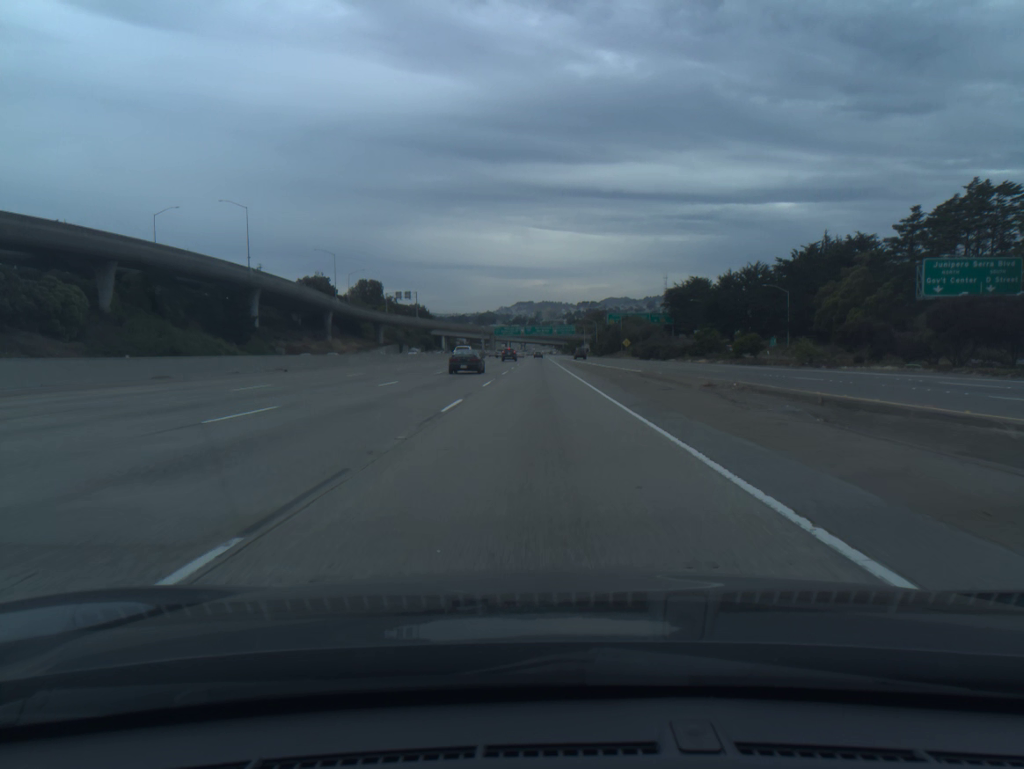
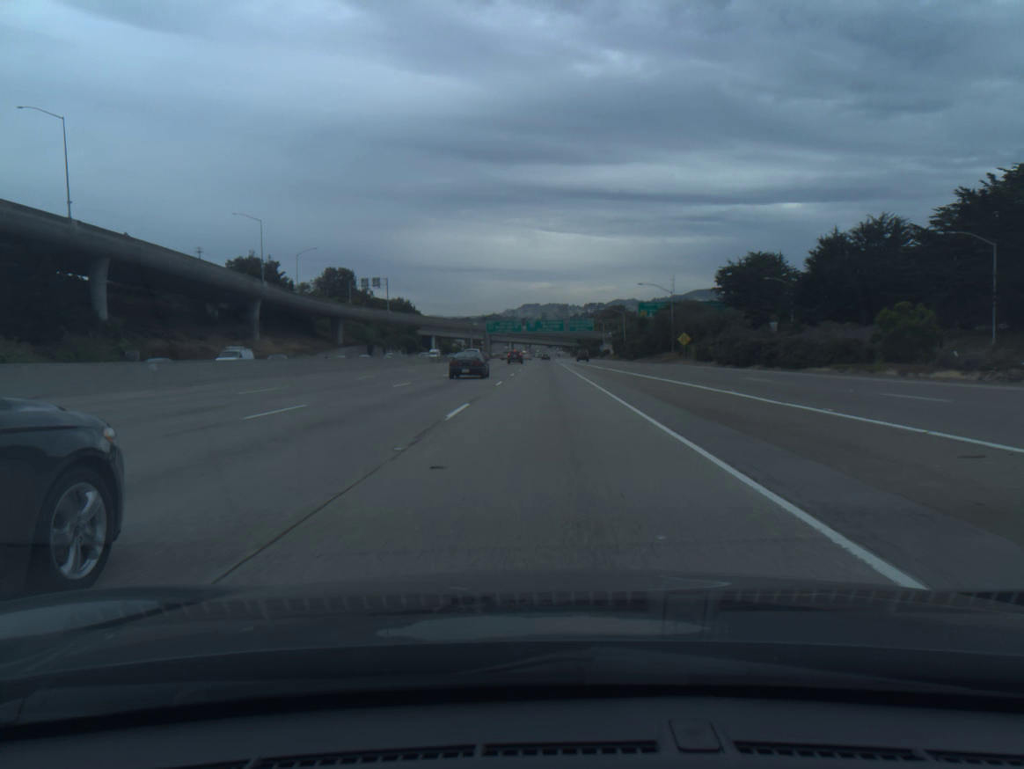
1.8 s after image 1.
(-0.3, +56.0) m; 0°
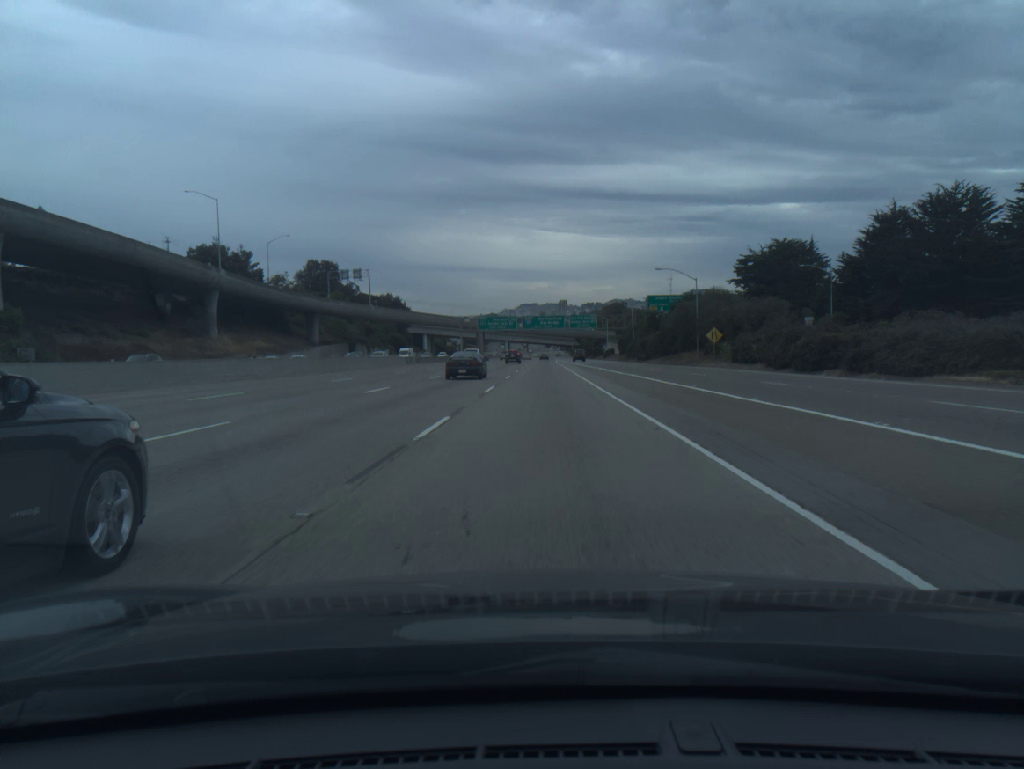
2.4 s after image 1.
(0.0, +18.7) m; 0°
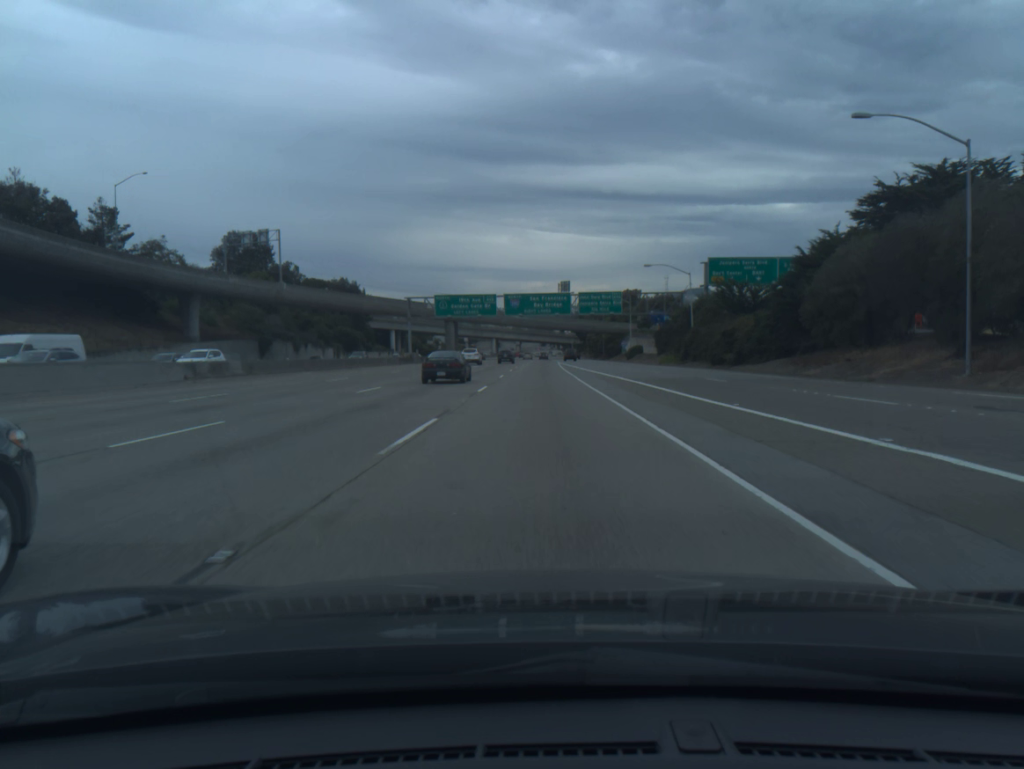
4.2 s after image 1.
(+0.2, +56.5) m; 0°
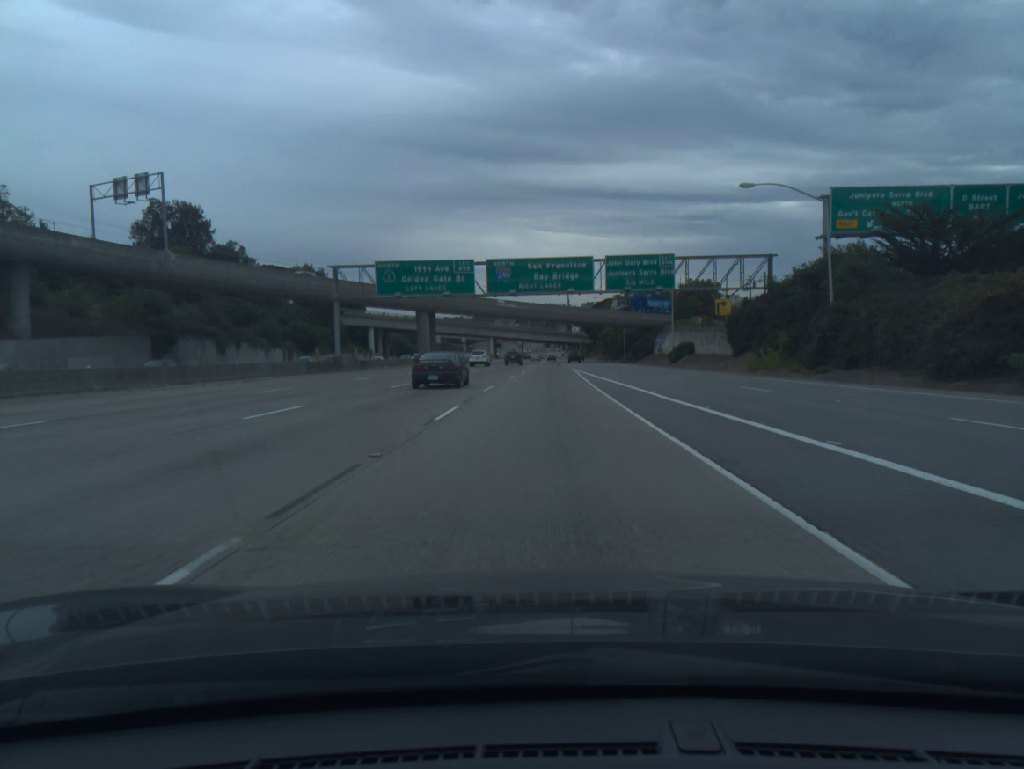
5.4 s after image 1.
(-0.1, +37.8) m; 0°
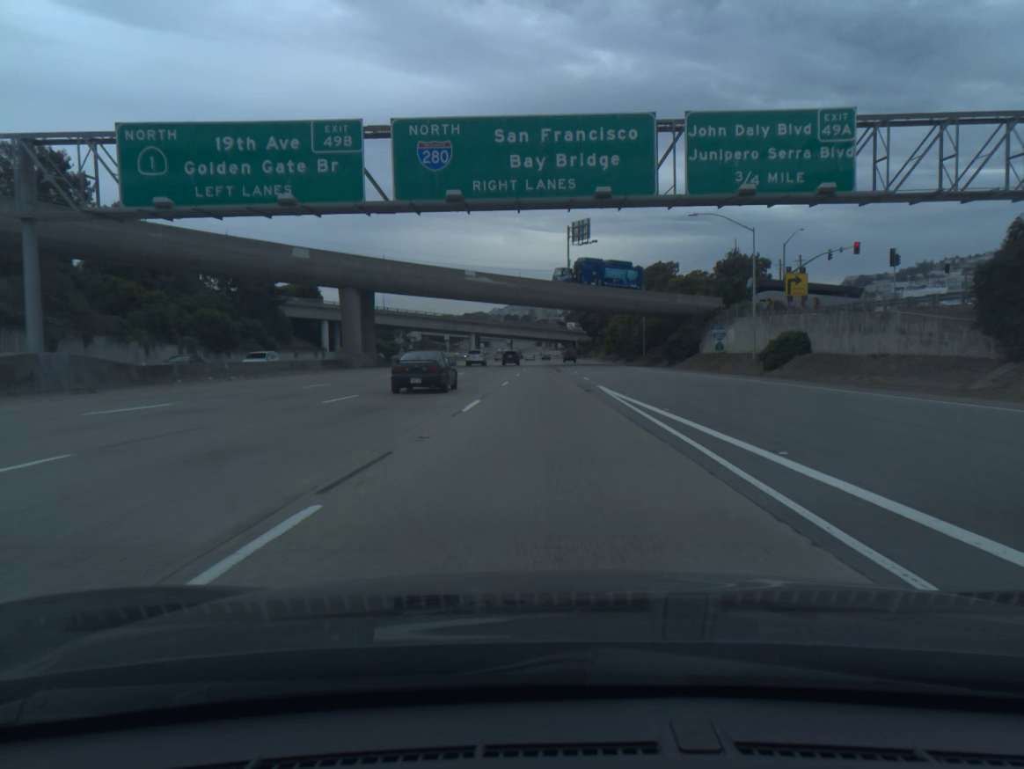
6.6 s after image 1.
(+0.1, +37.7) m; +1°
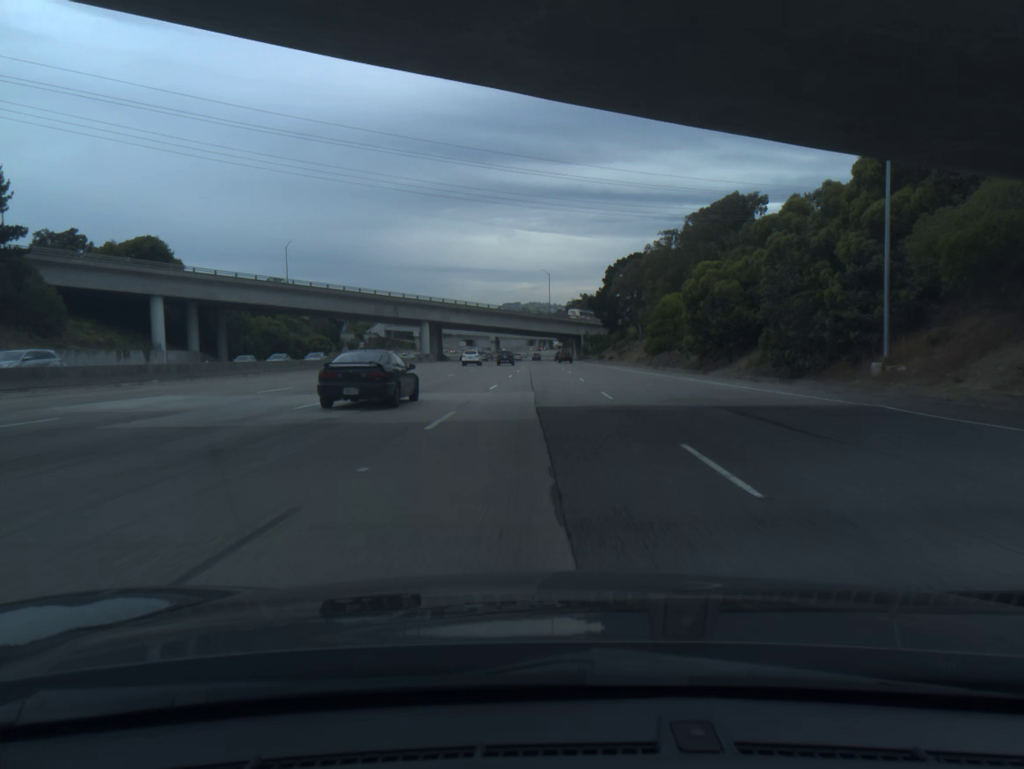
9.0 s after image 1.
(+0.9, +75.3) m; +1°
